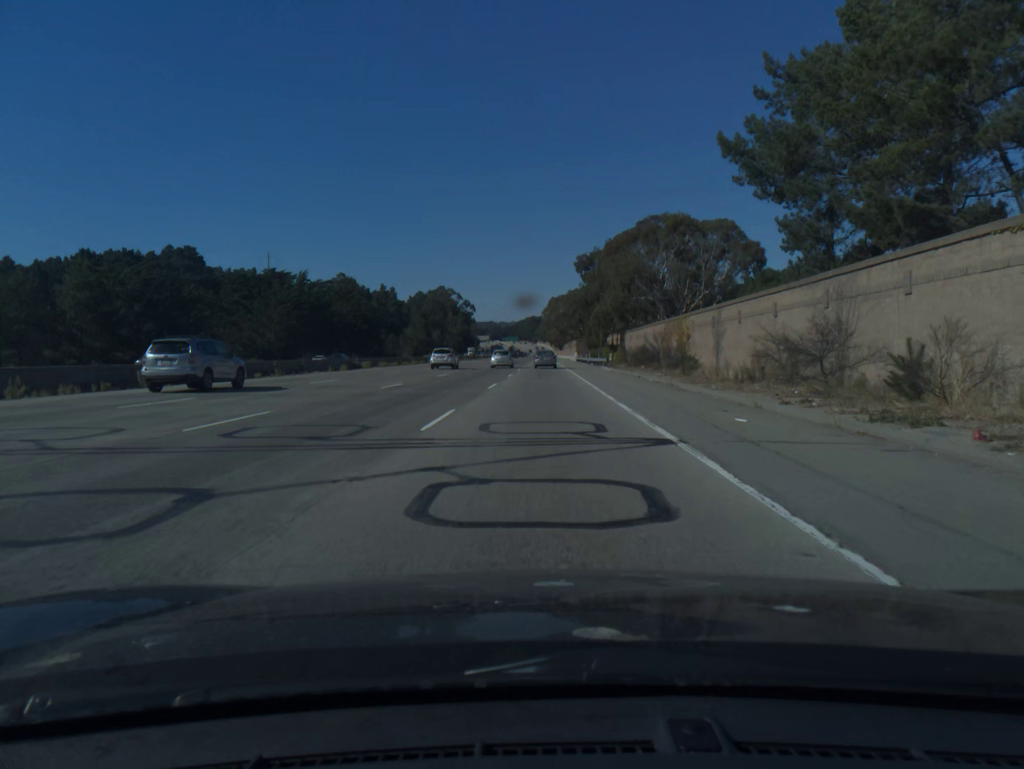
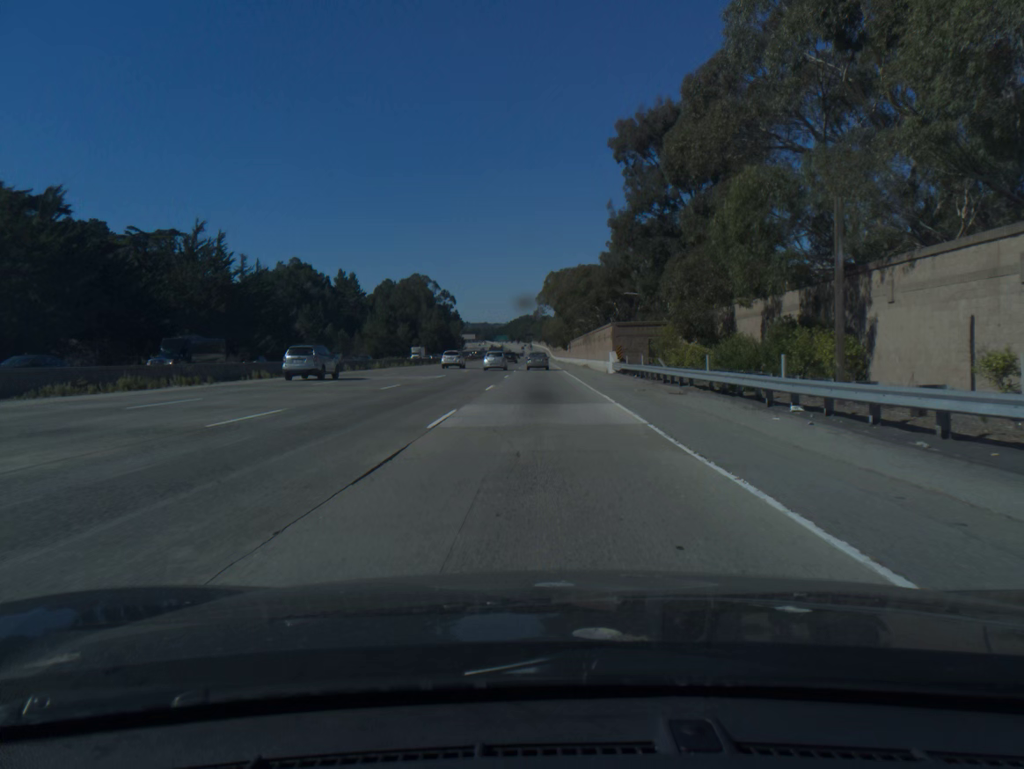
(+0.2, +72.3) m; 0°
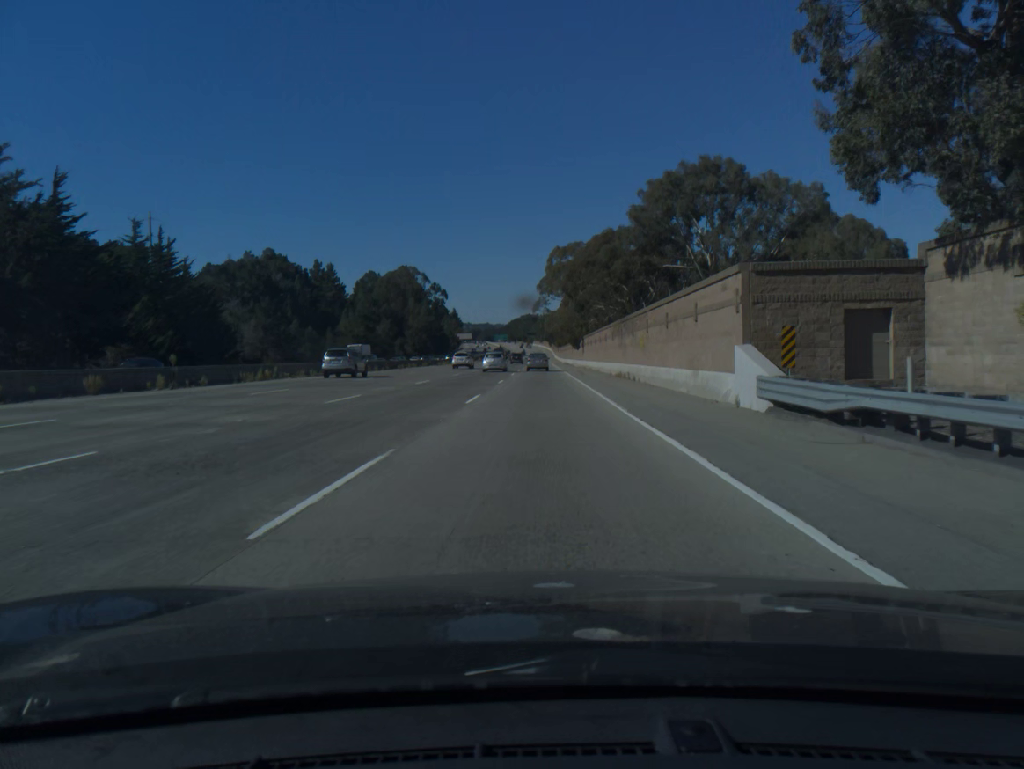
(0.0, +36.2) m; 0°
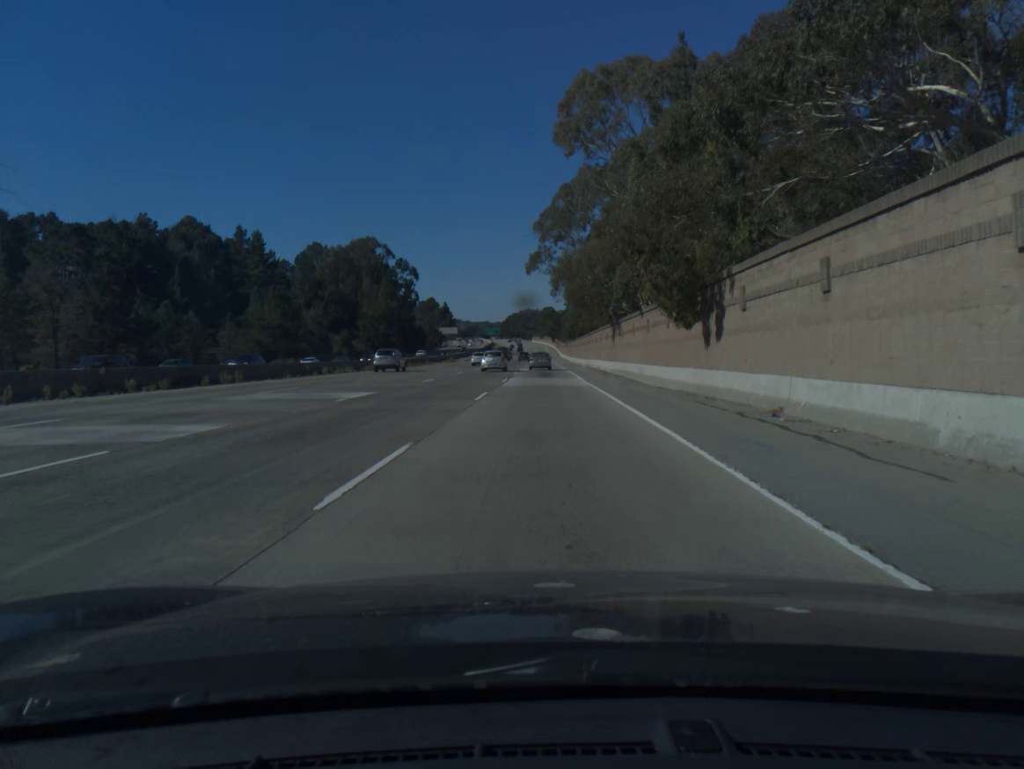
(-0.2, +72.7) m; 0°
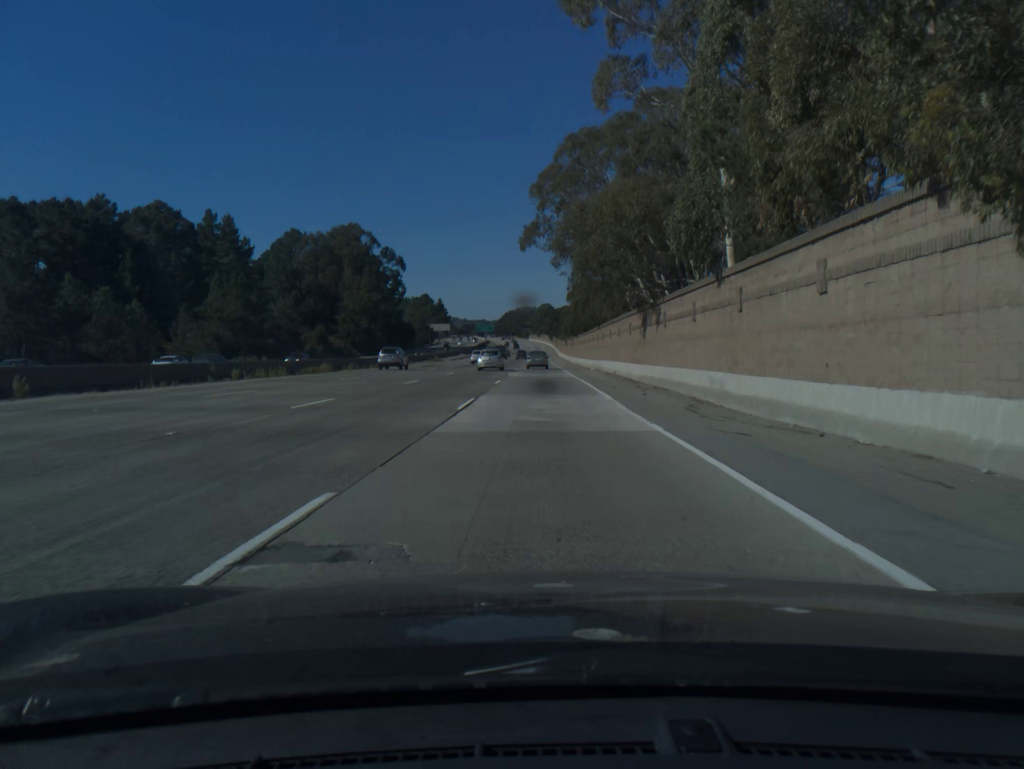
(0.0, +18.4) m; 0°
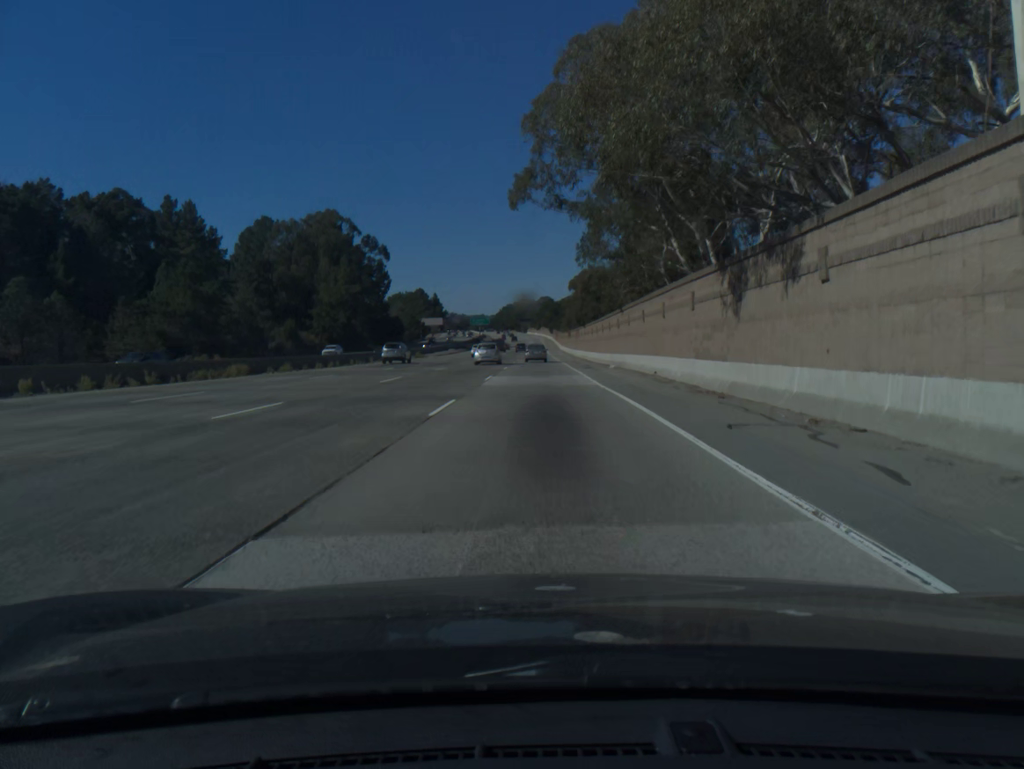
(0.0, +18.5) m; 0°
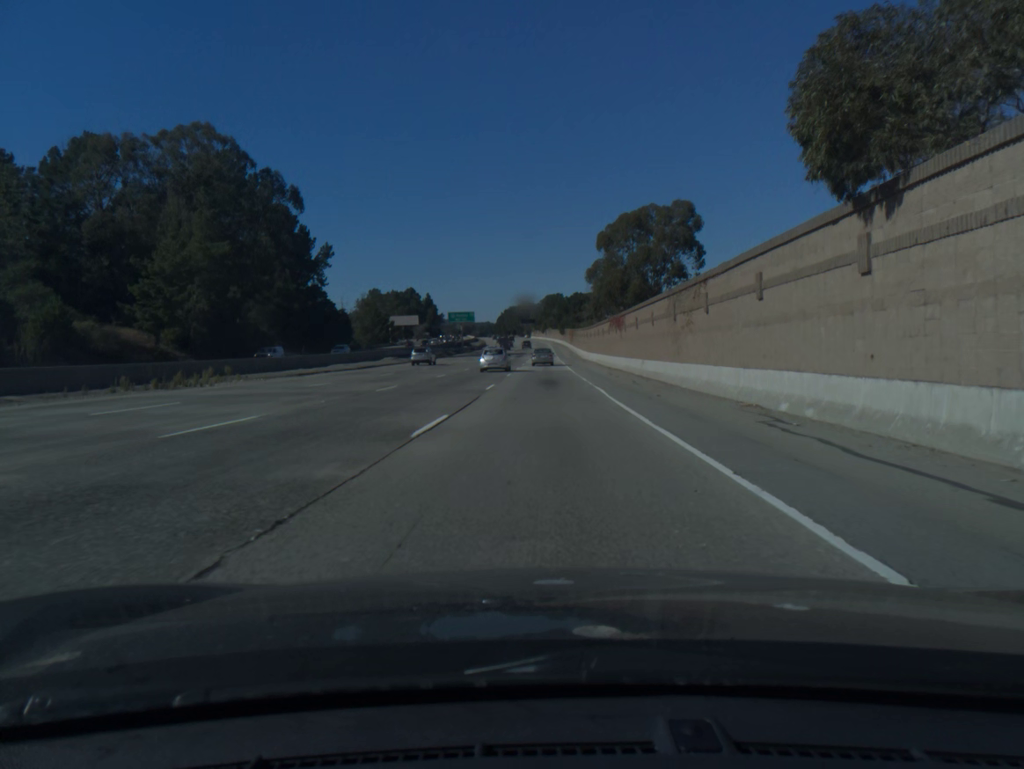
(-0.2, +75.1) m; 0°
